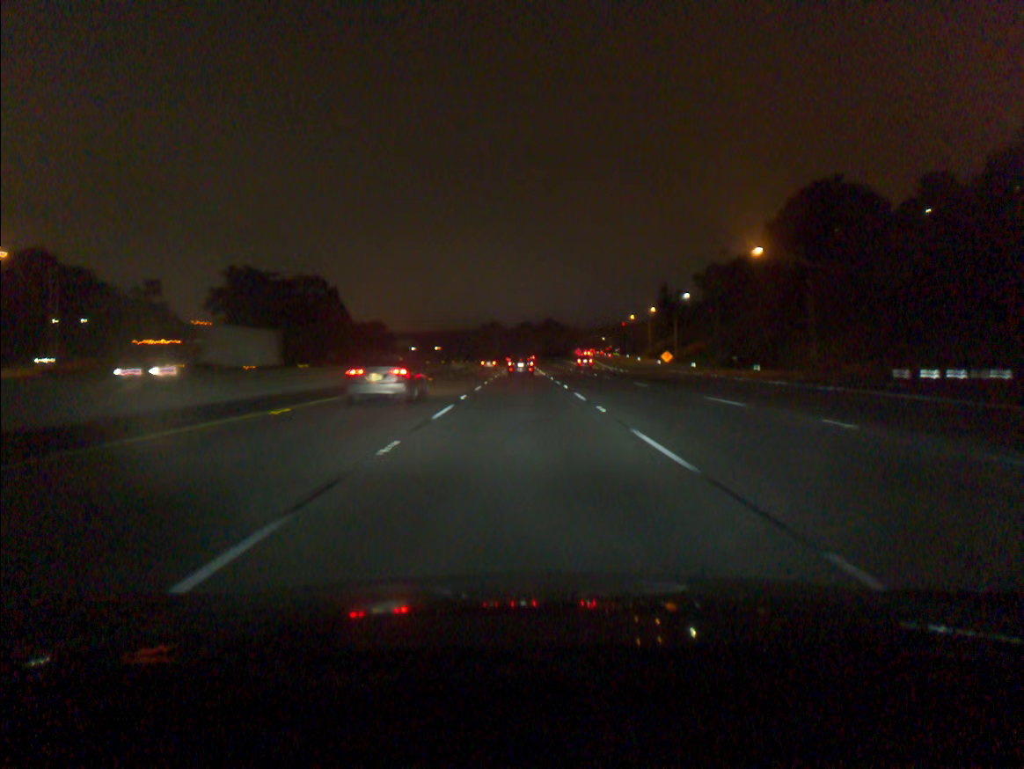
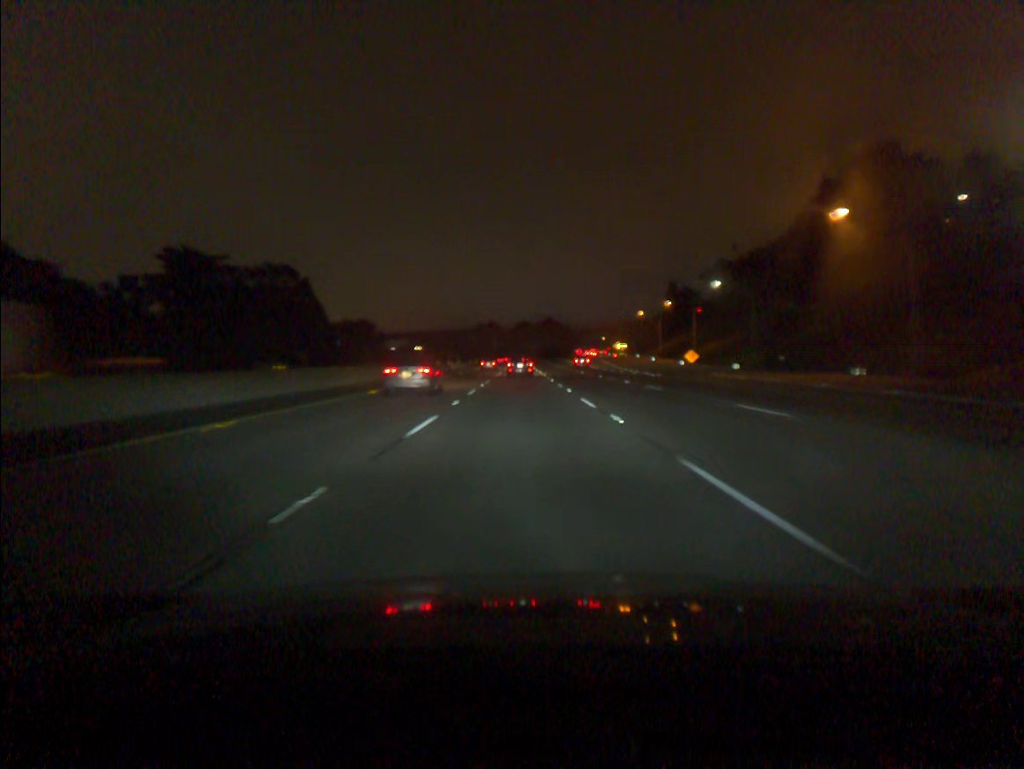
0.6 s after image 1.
(0.0, +18.2) m; 0°
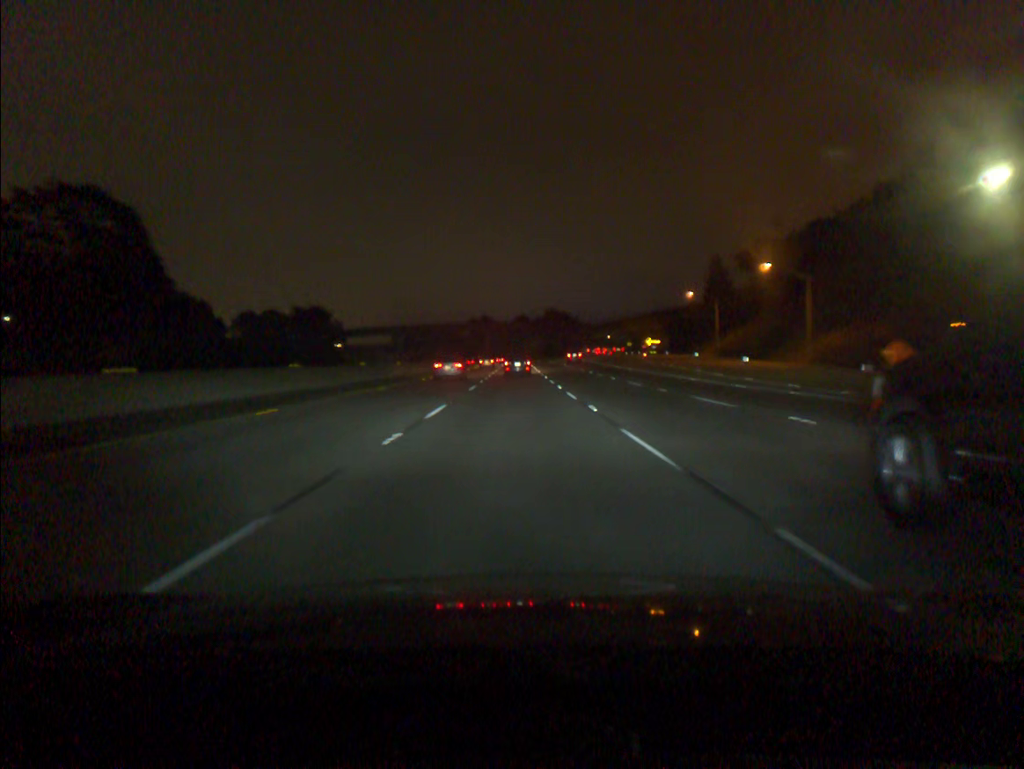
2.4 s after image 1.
(+0.1, +54.6) m; 0°
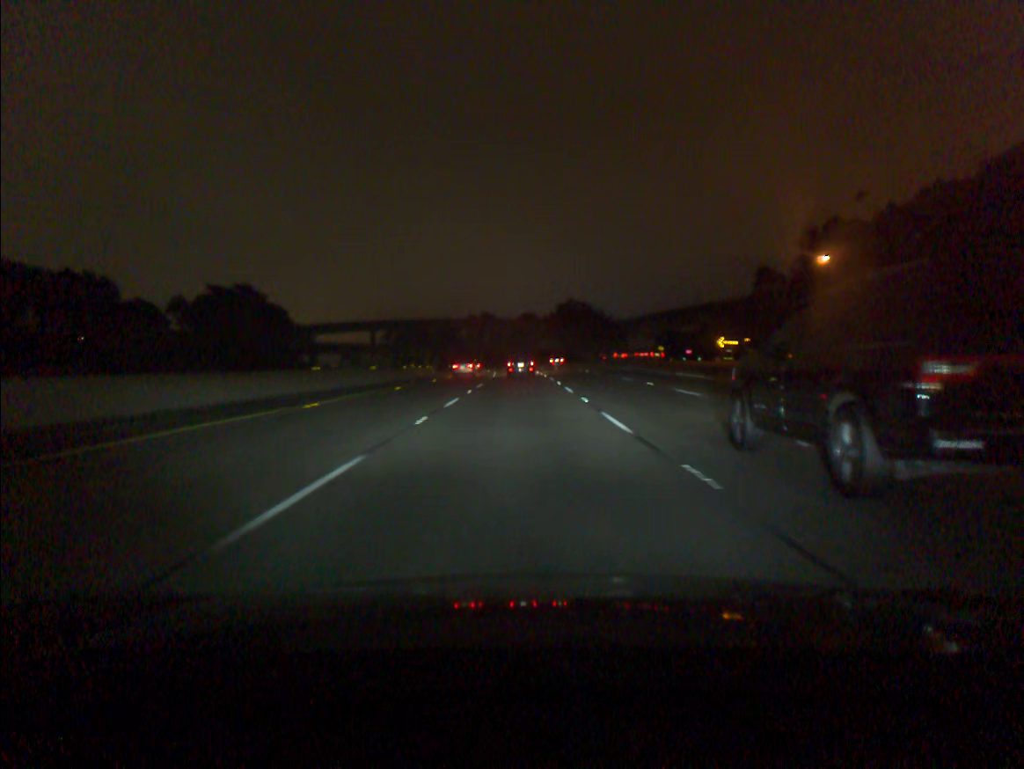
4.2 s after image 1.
(-0.1, +54.8) m; 0°
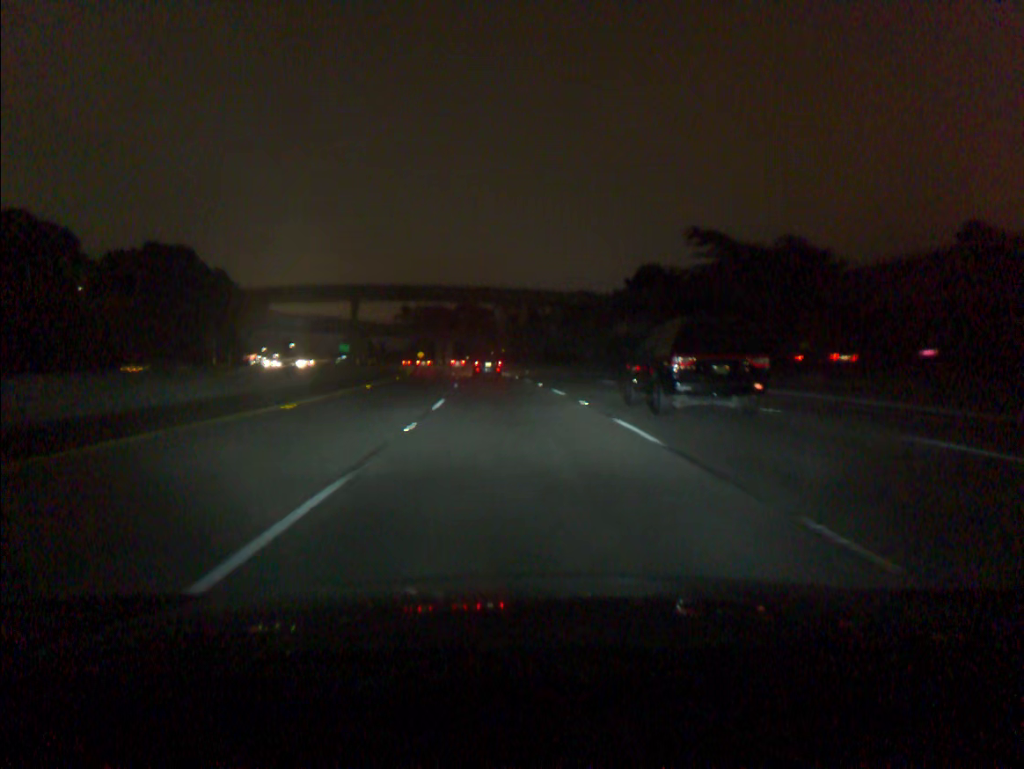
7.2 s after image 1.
(-1.3, +89.2) m; -3°
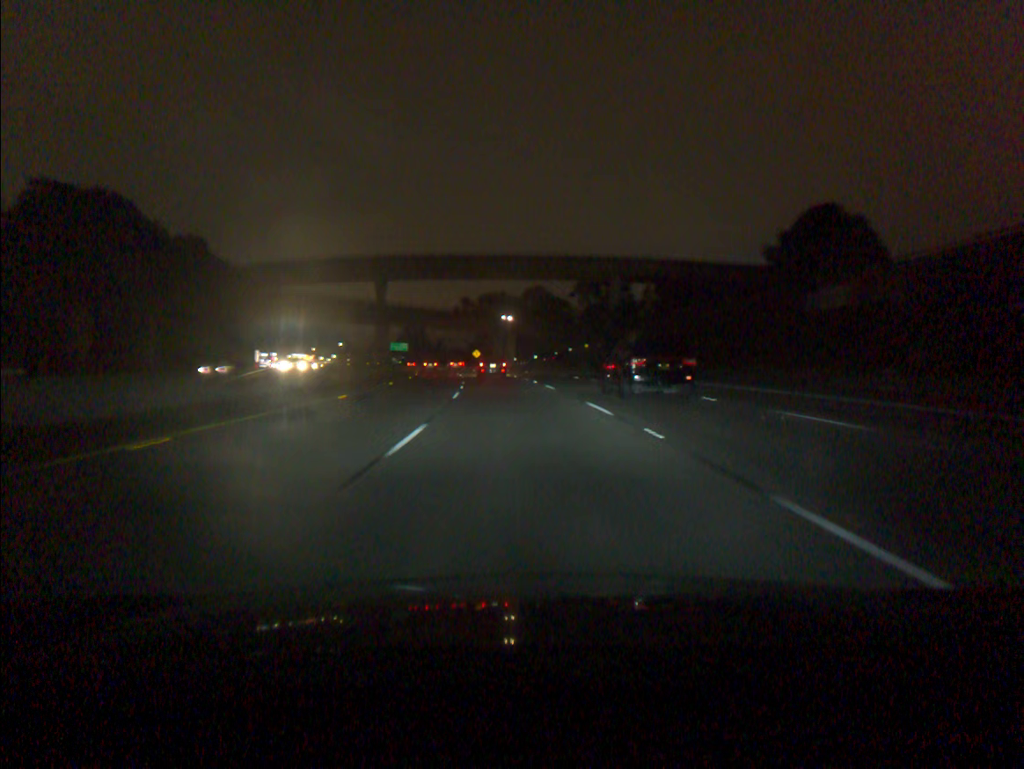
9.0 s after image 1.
(-2.5, +52.2) m; -5°
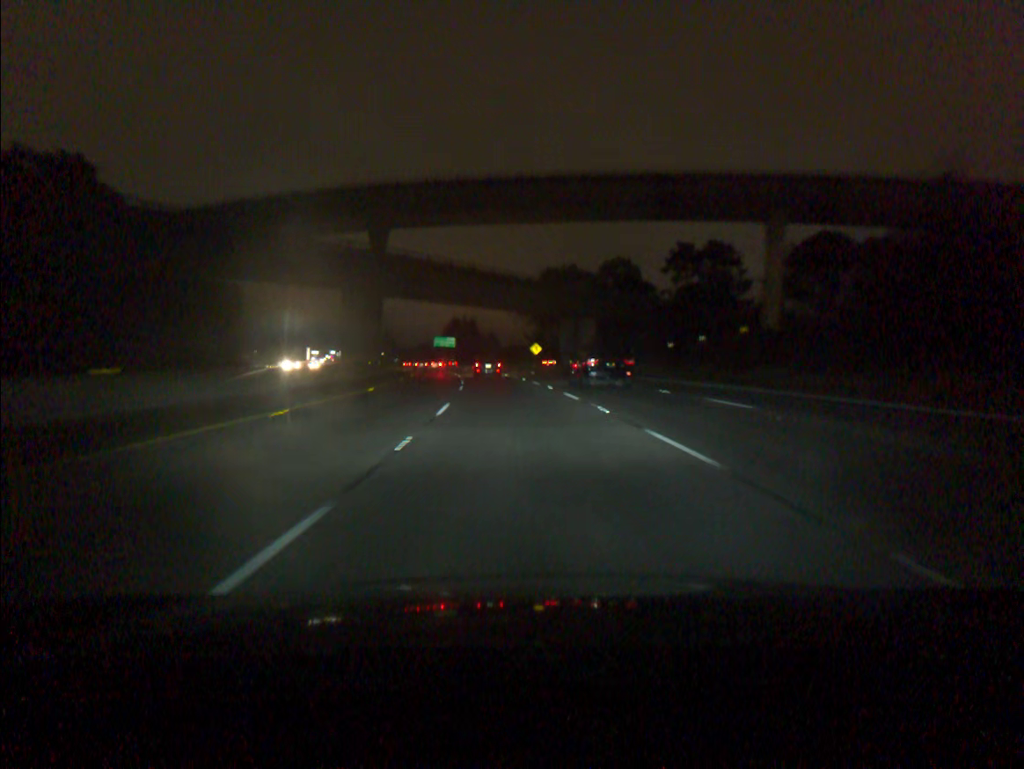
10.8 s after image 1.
(-2.1, +51.9) m; -5°
